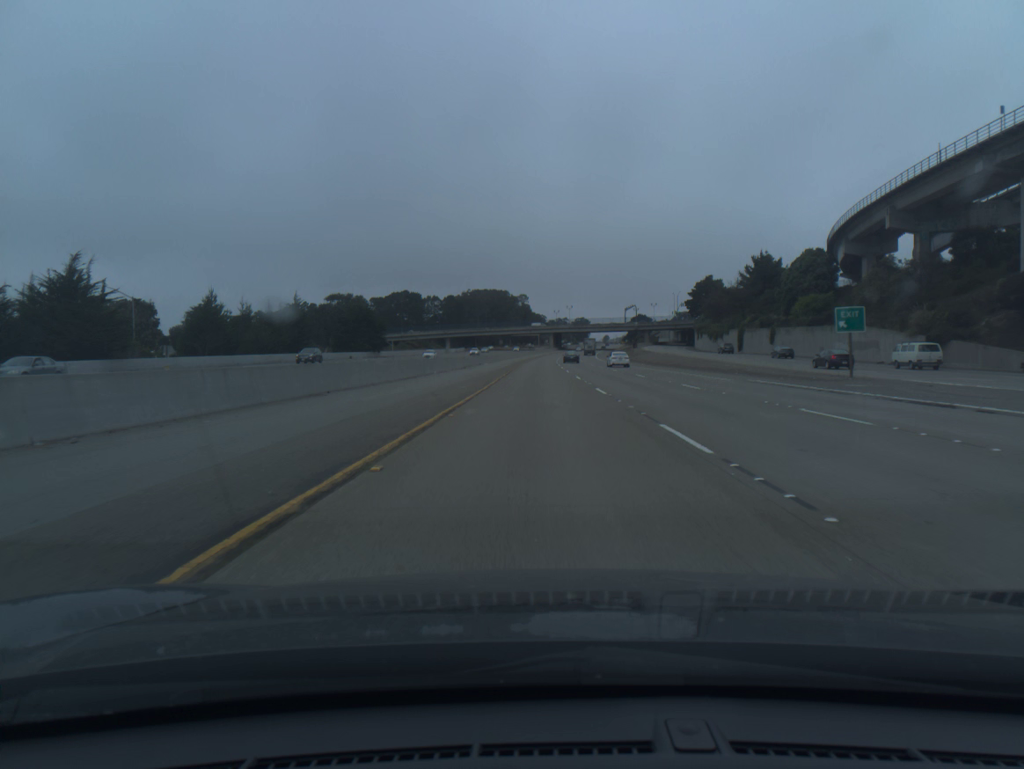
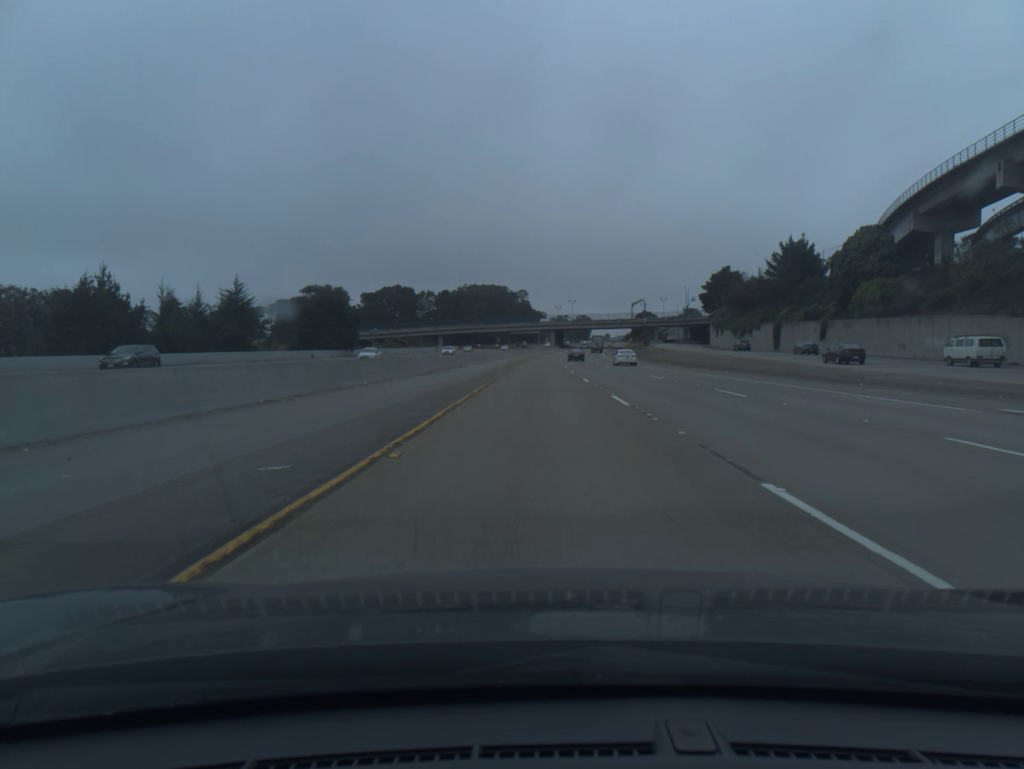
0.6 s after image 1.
(0.0, +20.5) m; 0°
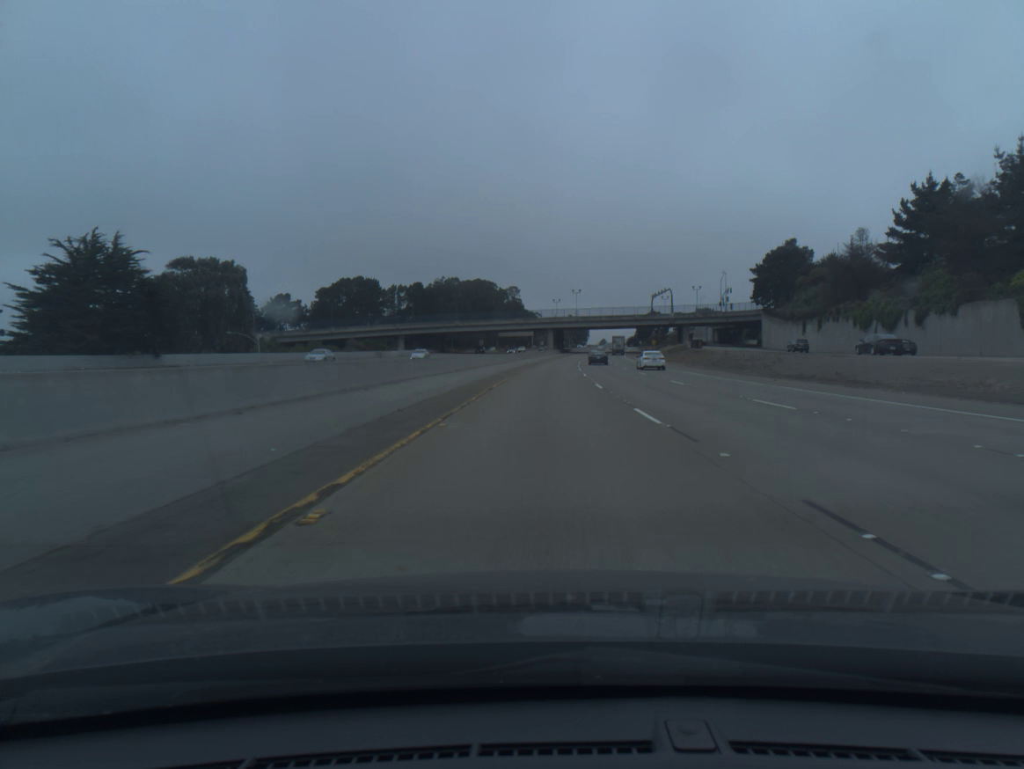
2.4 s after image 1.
(+0.1, +61.6) m; +1°
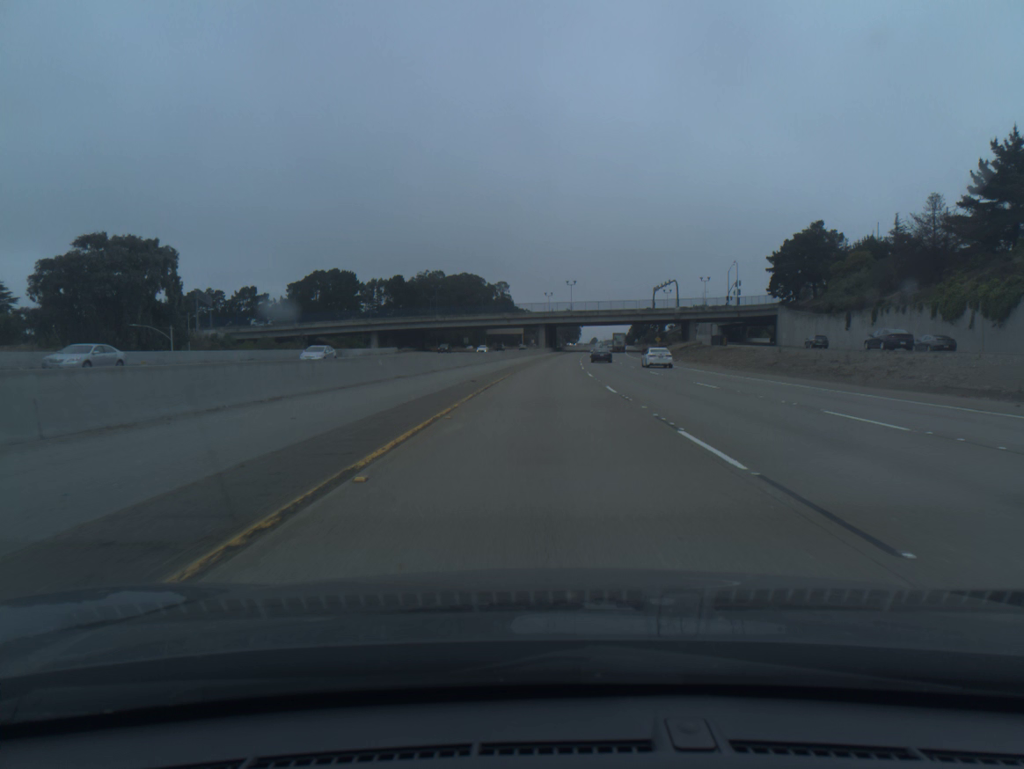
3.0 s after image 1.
(+0.1, +20.5) m; +1°
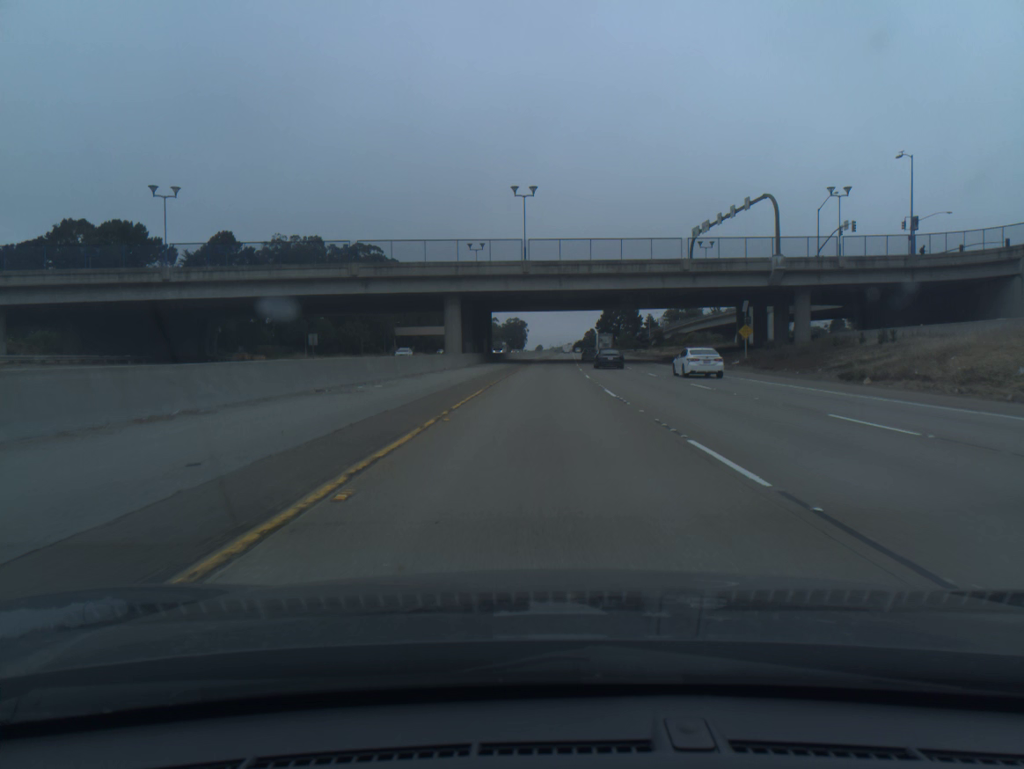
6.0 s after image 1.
(+3.6, +102.0) m; +4°
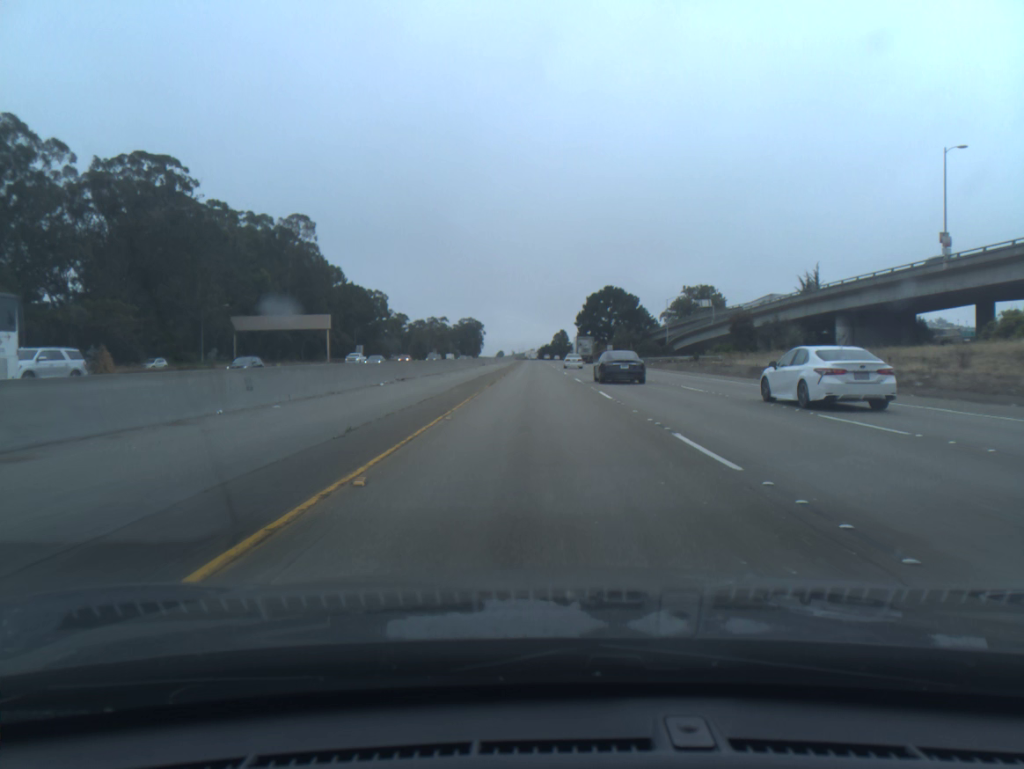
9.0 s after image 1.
(+2.7, +101.7) m; +3°
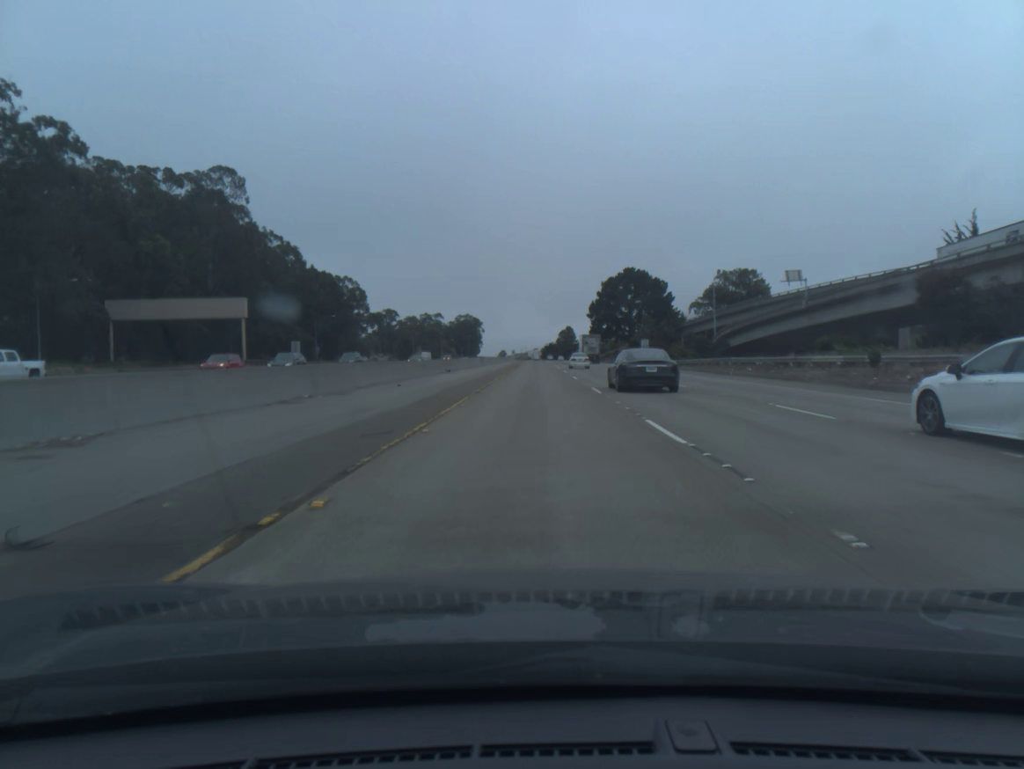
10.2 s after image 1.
(0.0, +40.9) m; 0°
